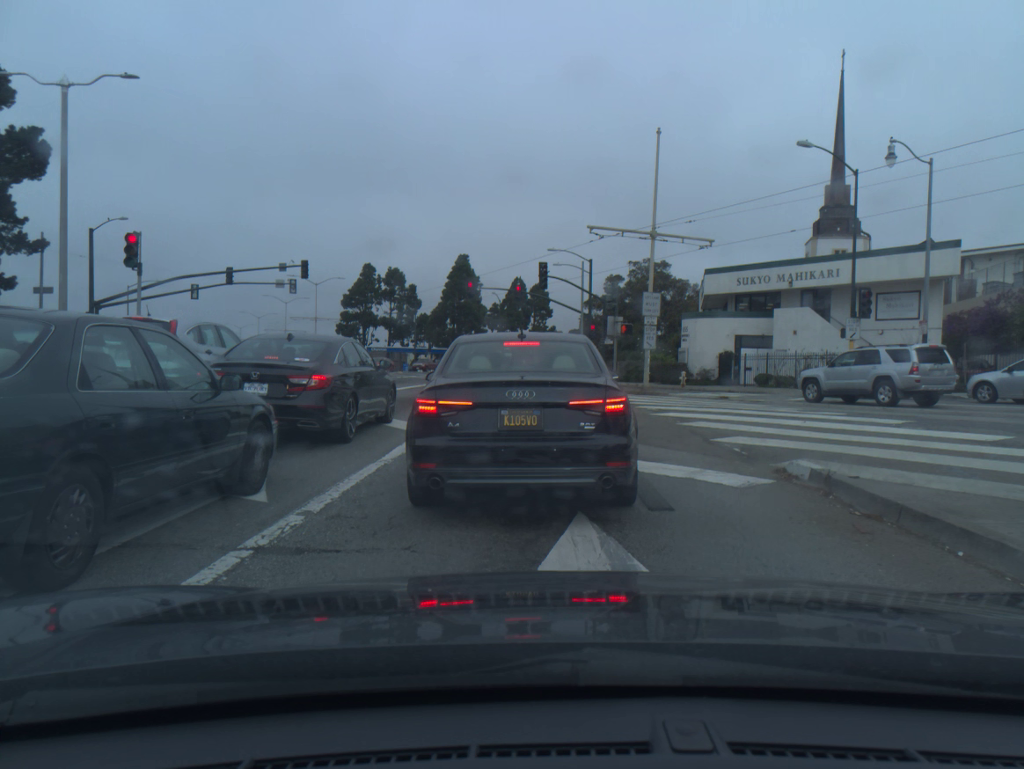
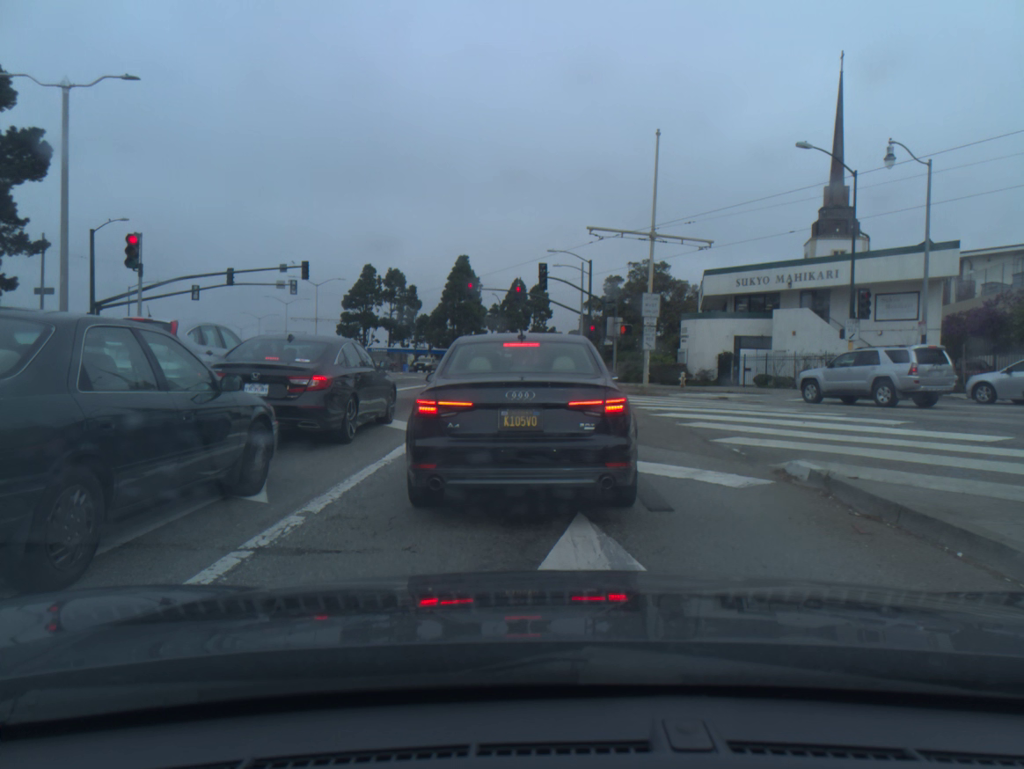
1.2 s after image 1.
(0.0, 0.0) m; 0°
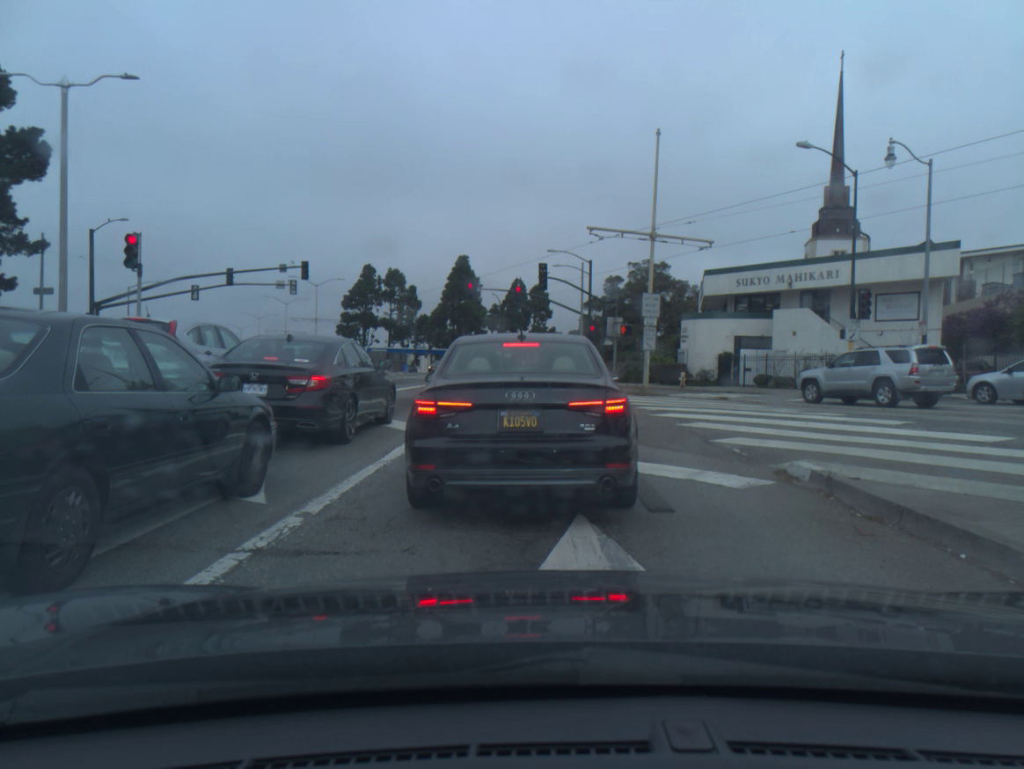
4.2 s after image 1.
(0.0, 0.0) m; 0°
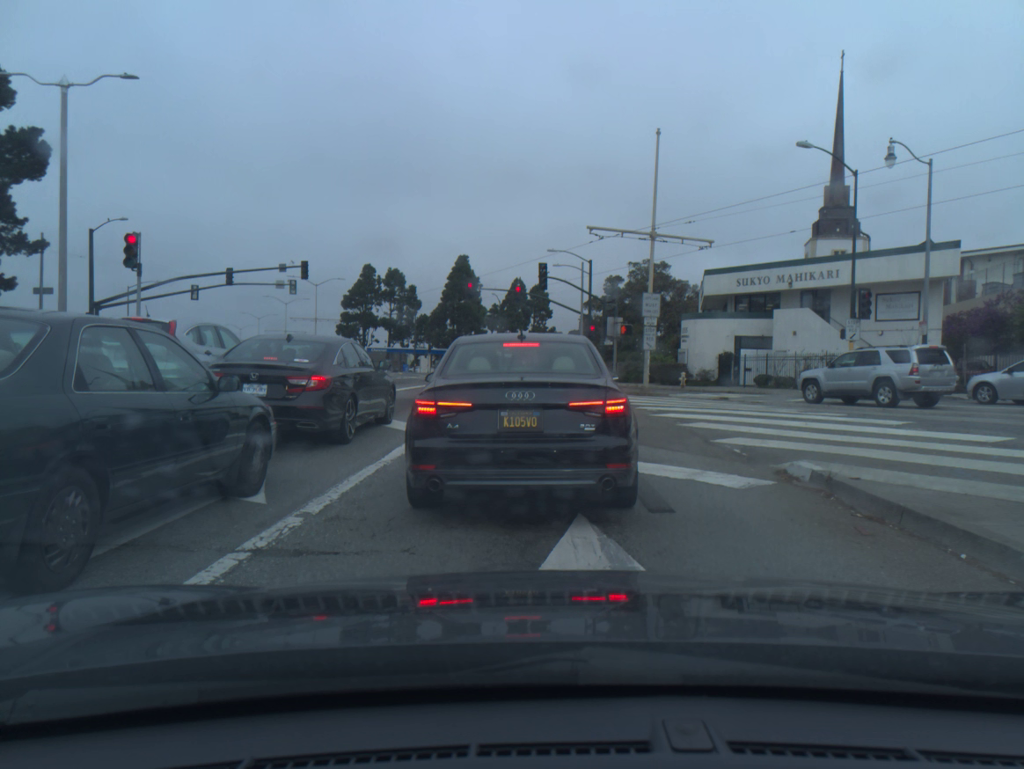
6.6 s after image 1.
(0.0, 0.0) m; 0°
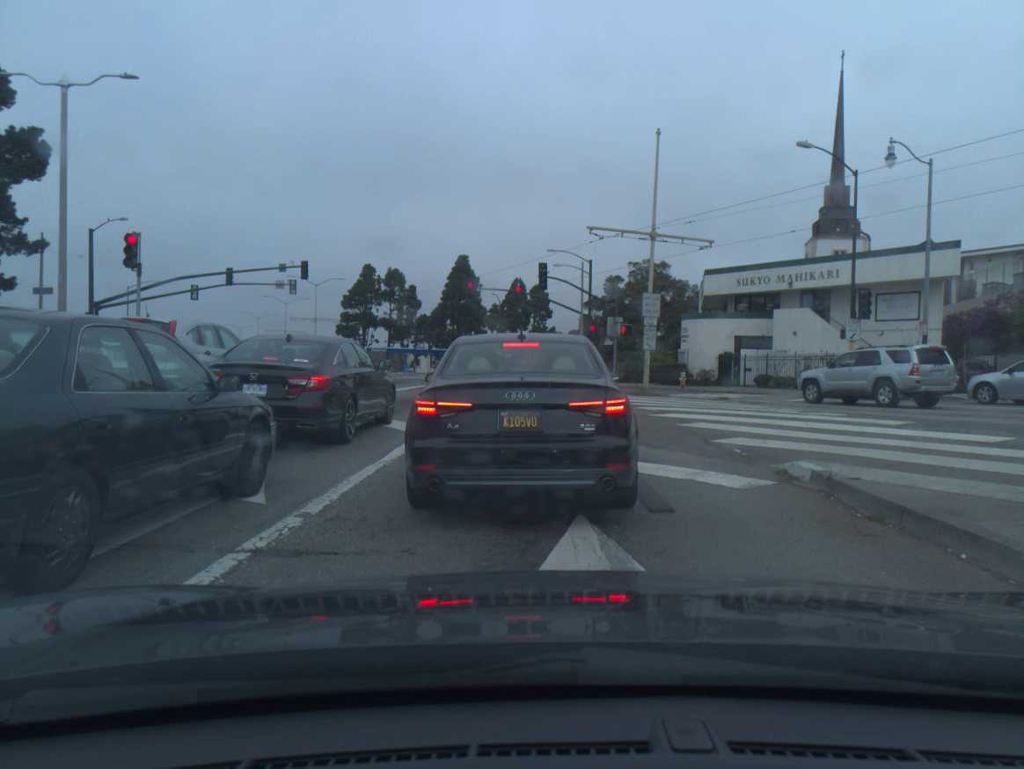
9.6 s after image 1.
(0.0, 0.0) m; 0°
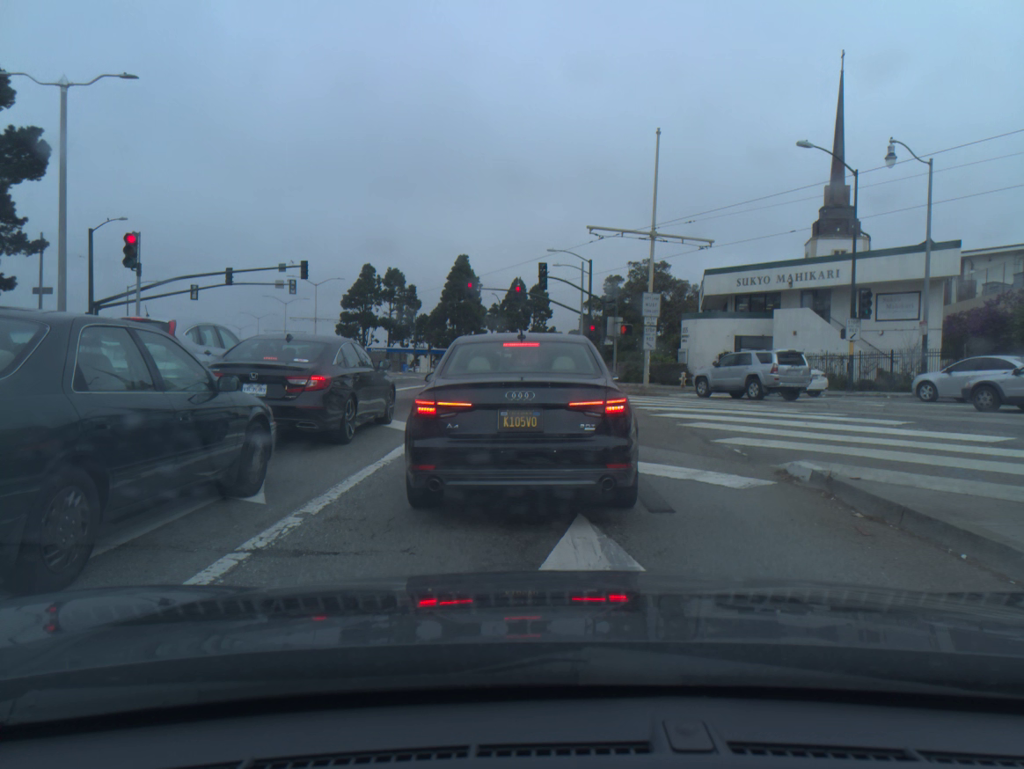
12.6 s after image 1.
(0.0, 0.0) m; 0°
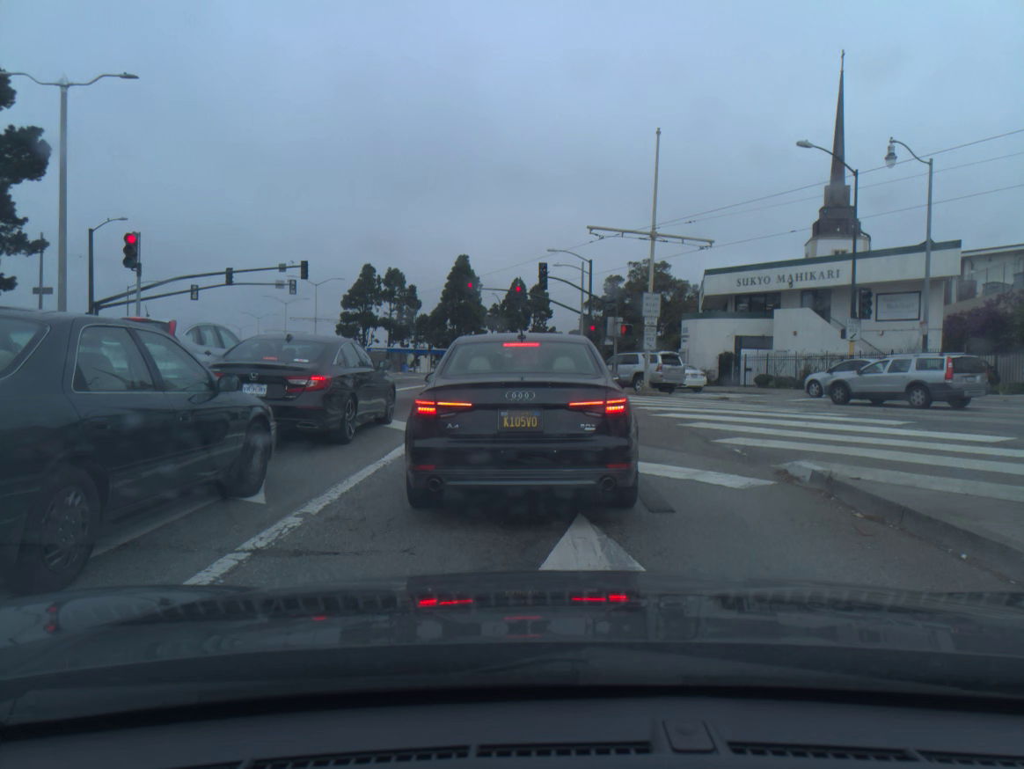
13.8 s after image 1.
(0.0, 0.0) m; 0°
